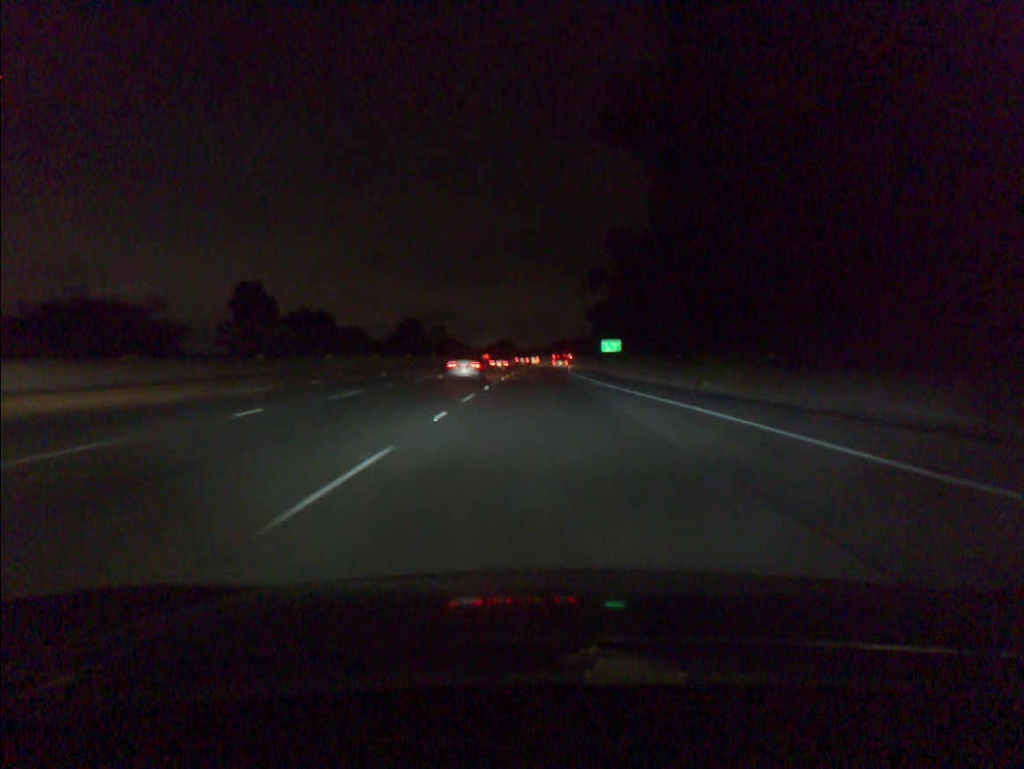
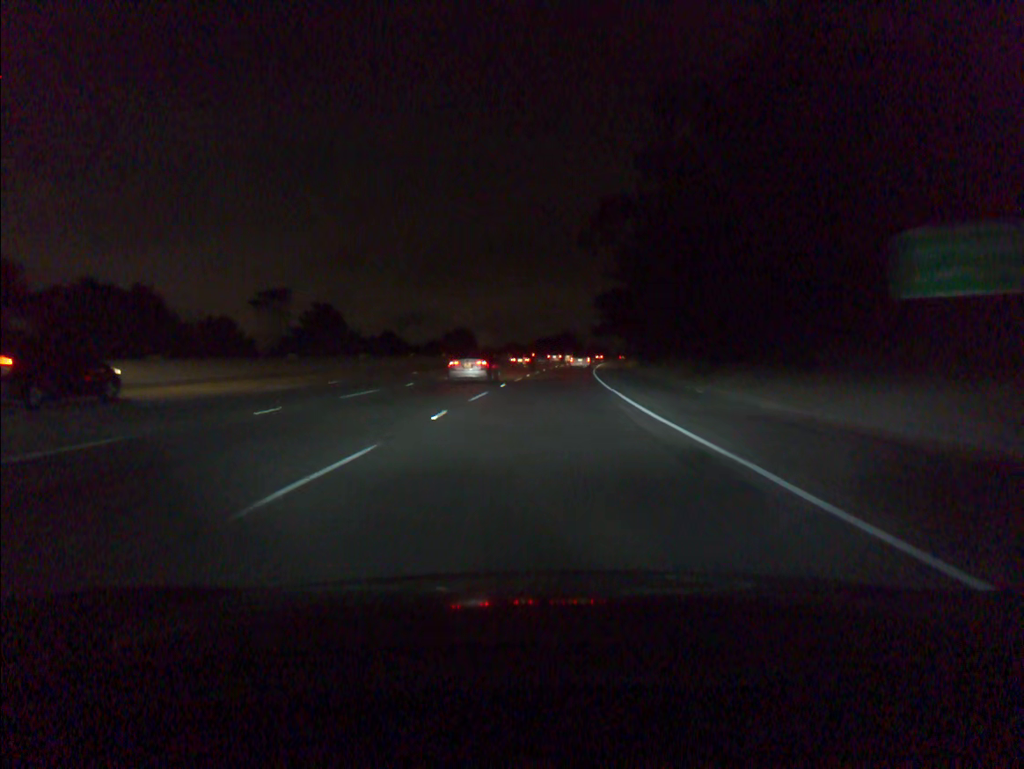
(+0.5, +72.6) m; +1°
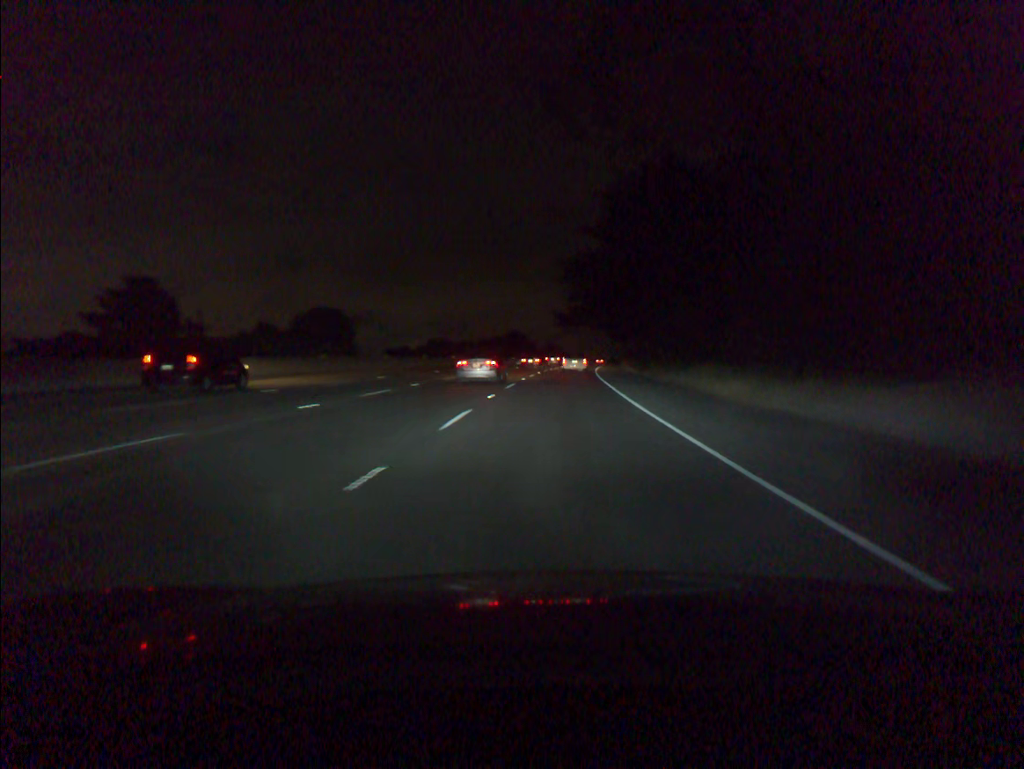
(+1.4, +51.6) m; +4°
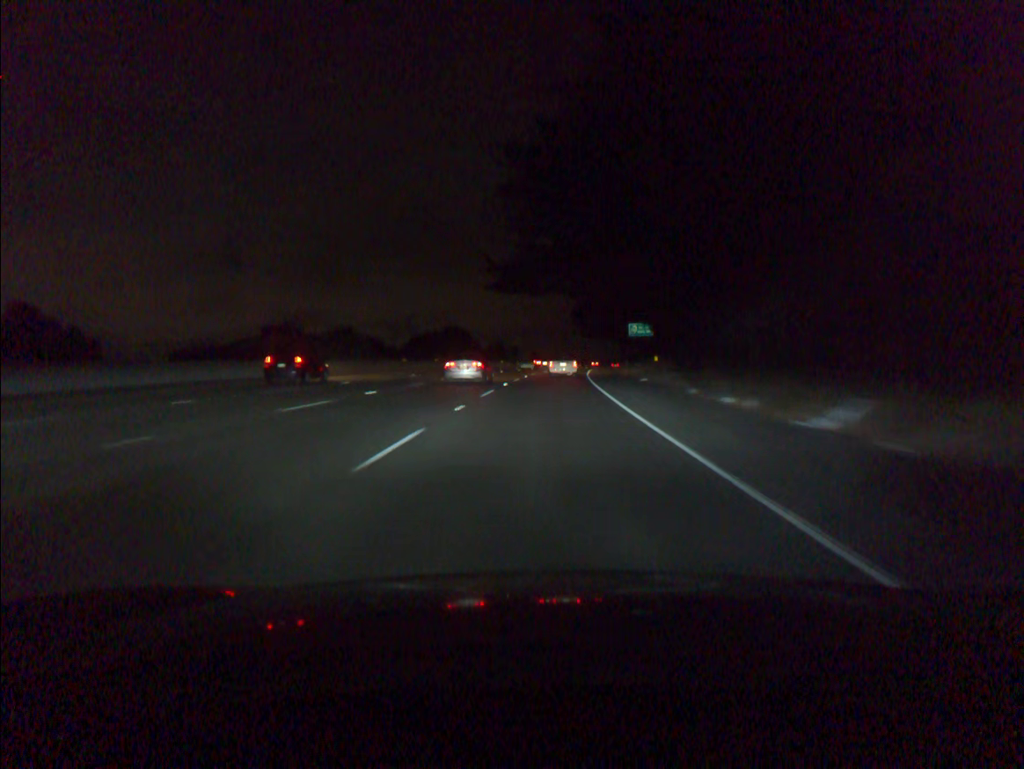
(+1.6, +48.2) m; +4°
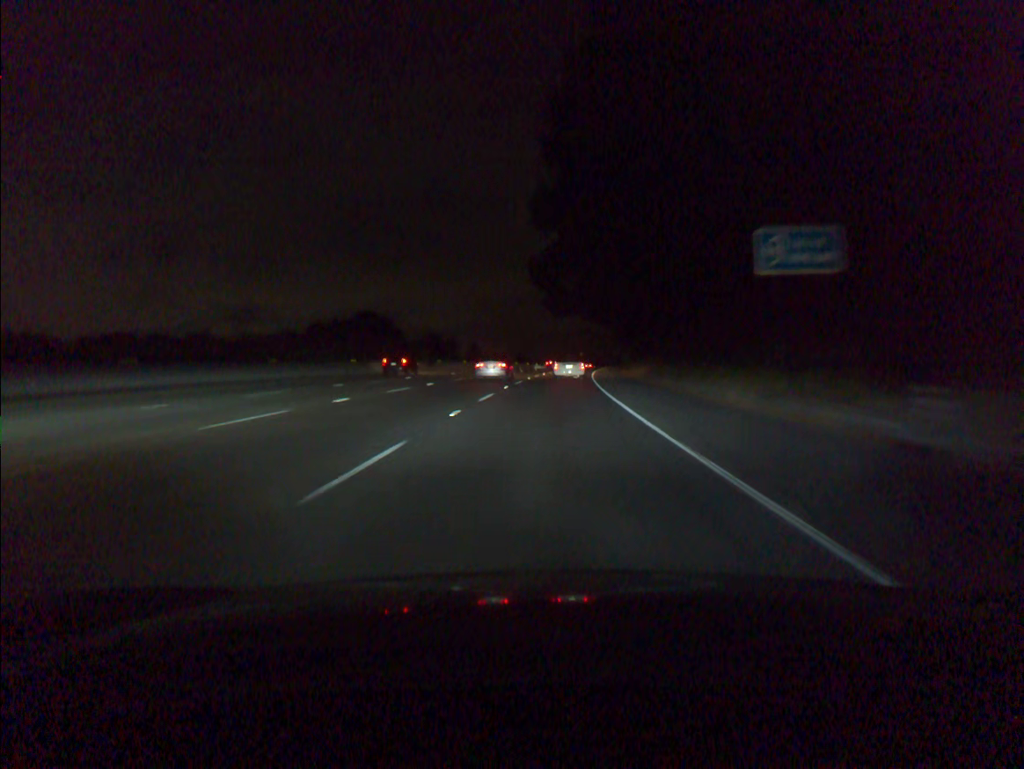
(+1.7, +60.0) m; +3°
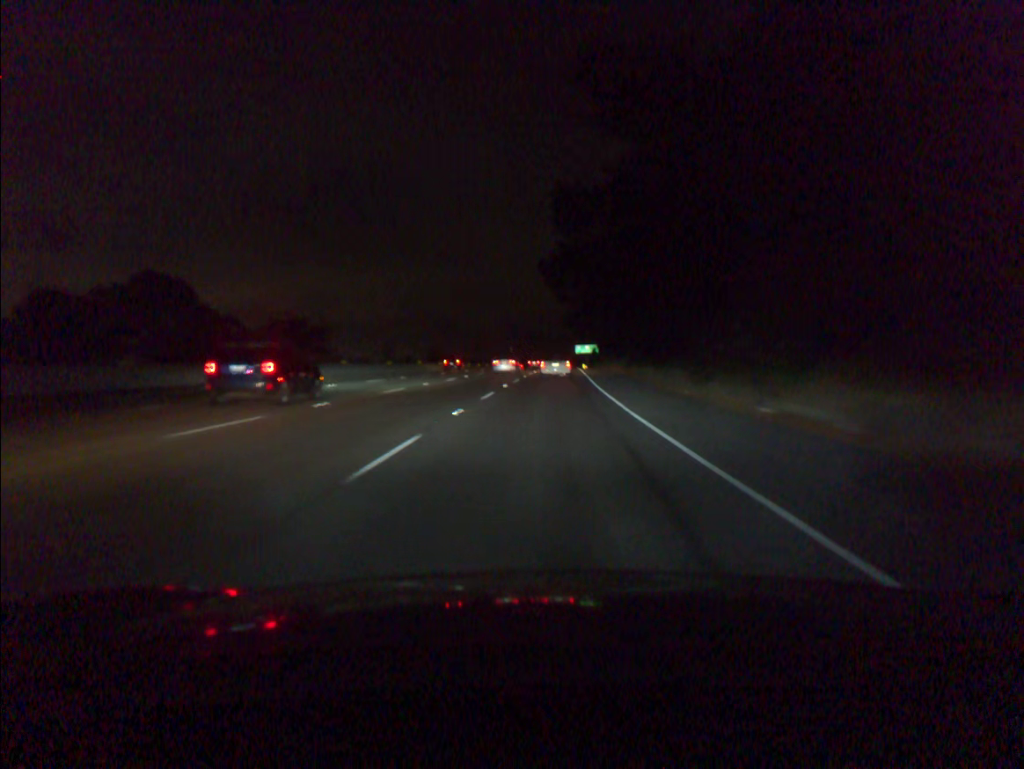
(+3.1, +71.7) m; +5°
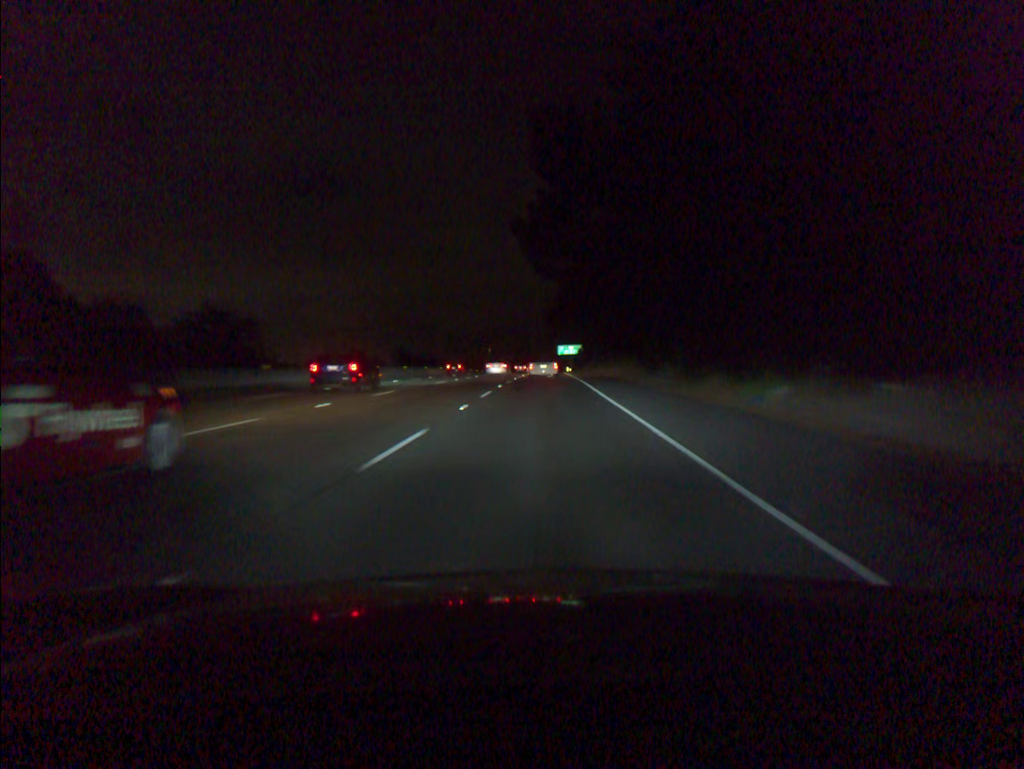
(+0.4, +28.2) m; +2°
